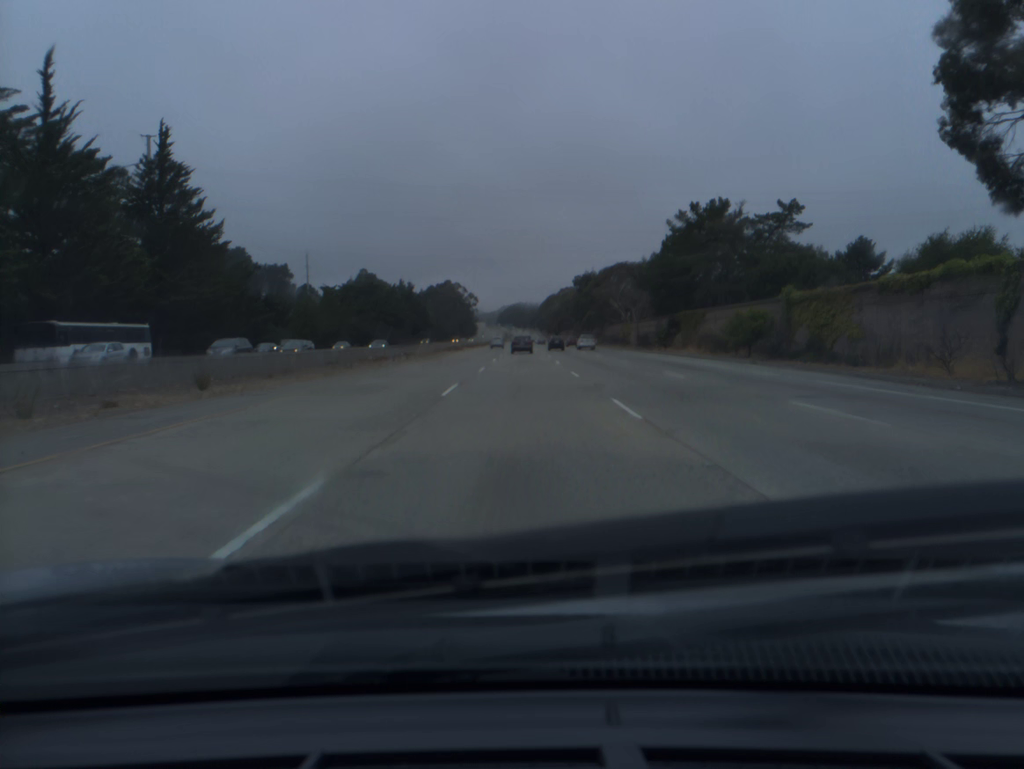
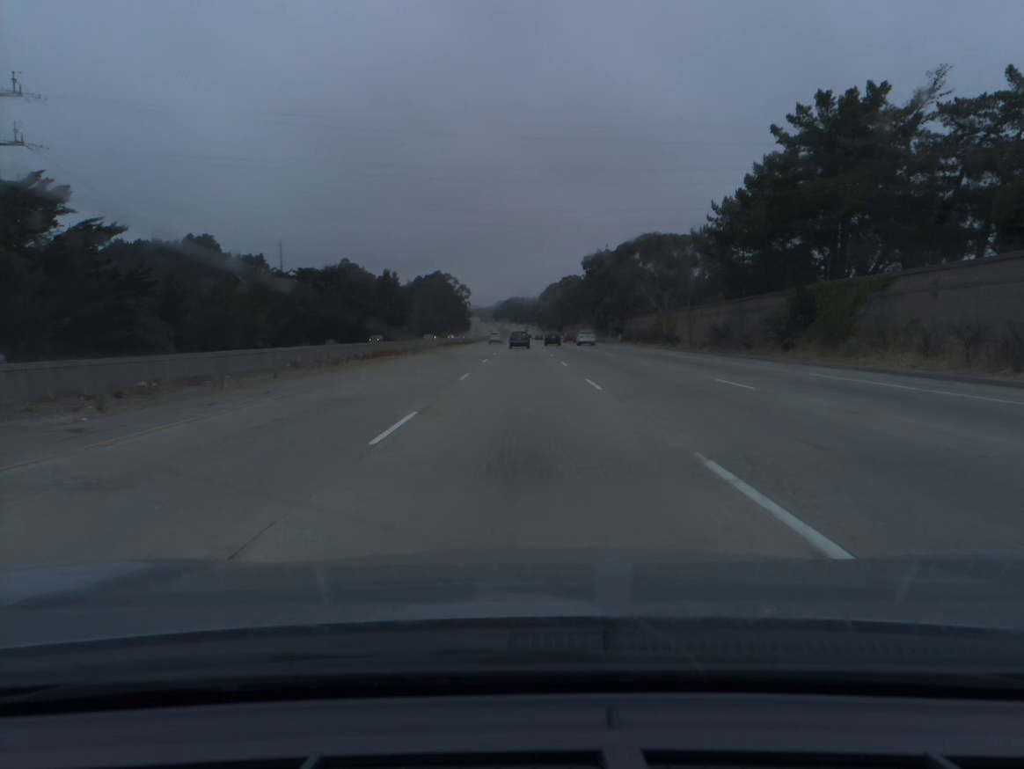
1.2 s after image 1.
(0.0, +37.7) m; 0°
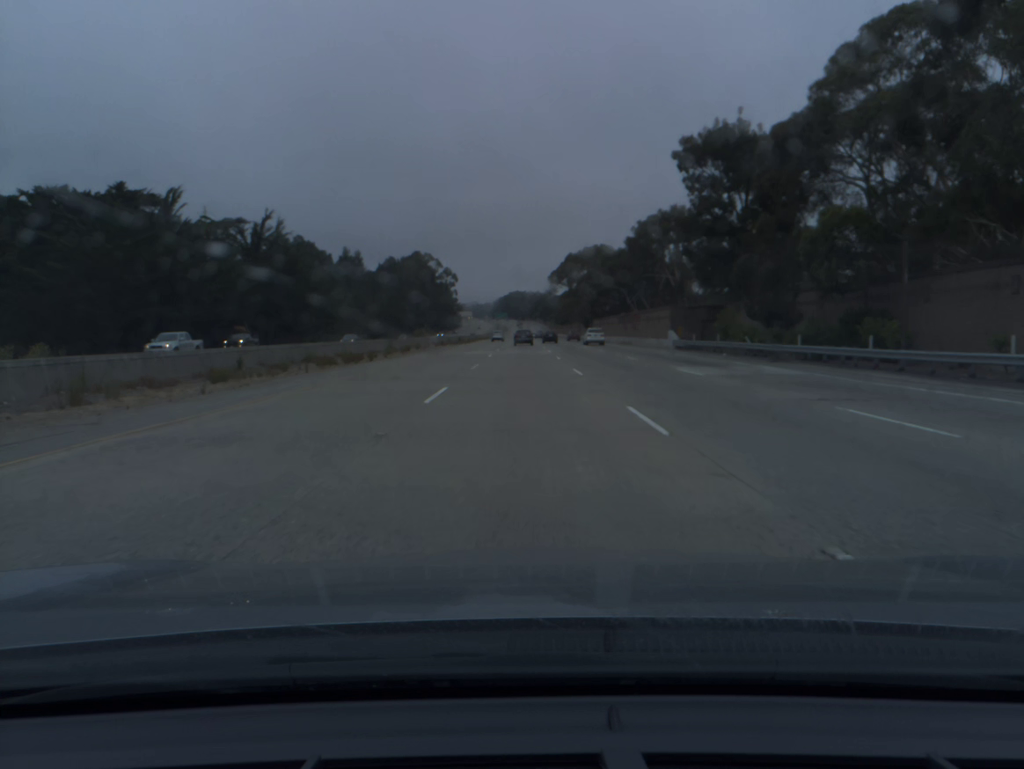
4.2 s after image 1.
(+0.1, +96.4) m; 0°
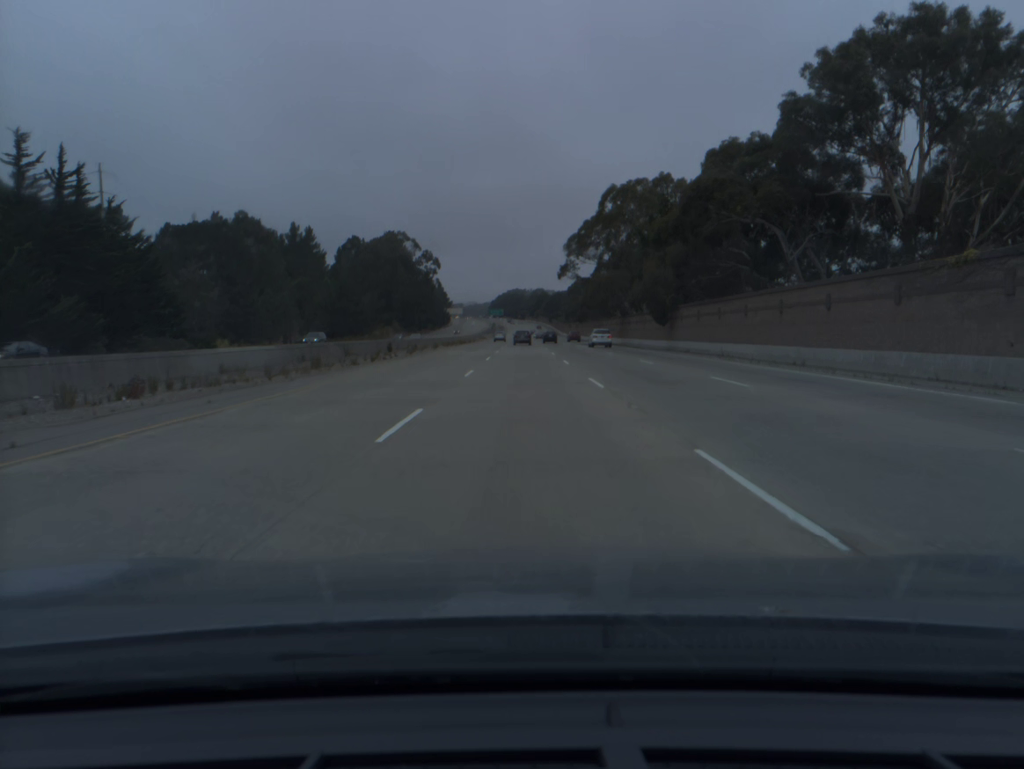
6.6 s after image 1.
(-0.1, +78.3) m; 0°
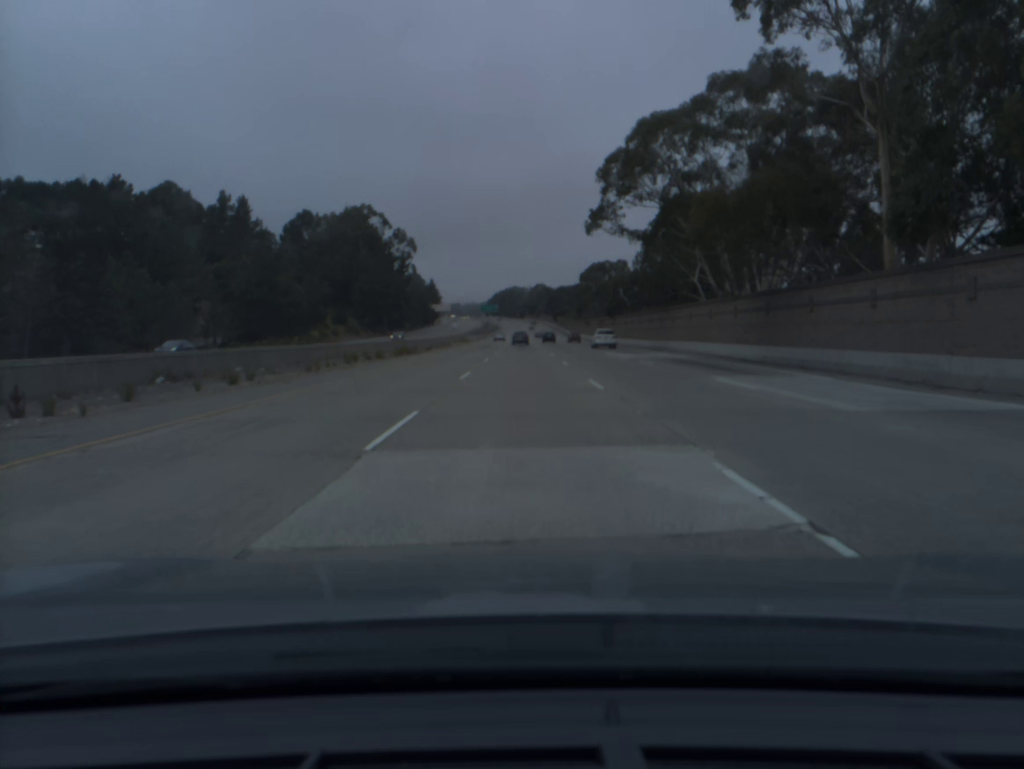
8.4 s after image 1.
(0.0, +59.4) m; 0°
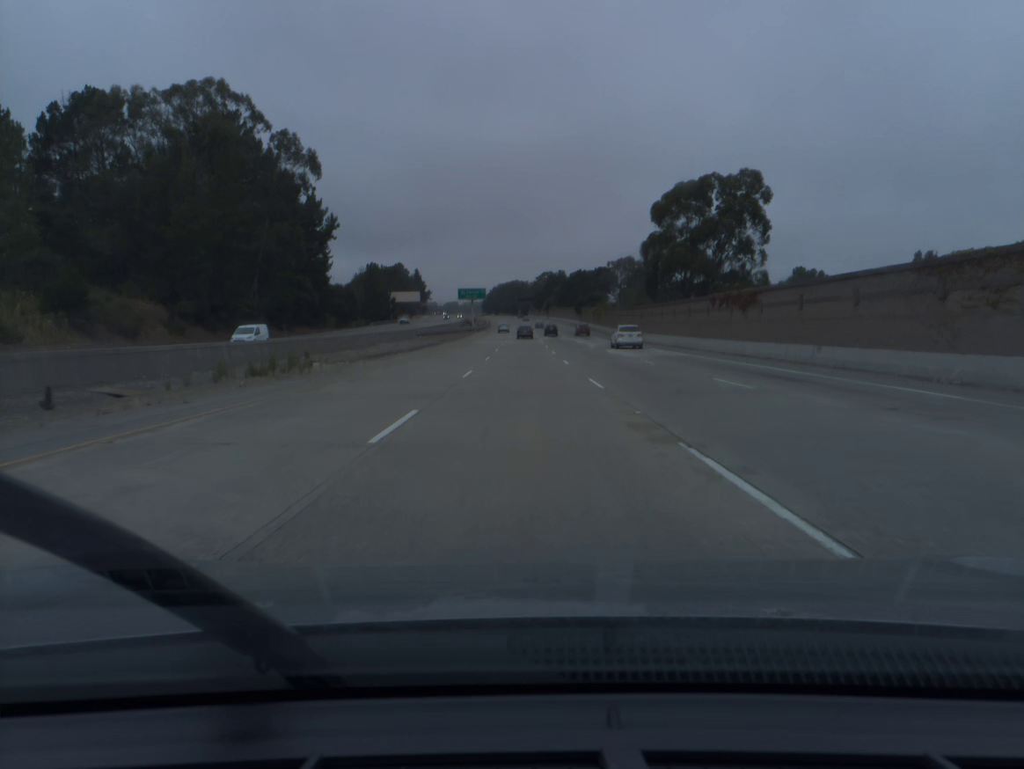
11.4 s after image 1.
(0.0, +101.6) m; 0°
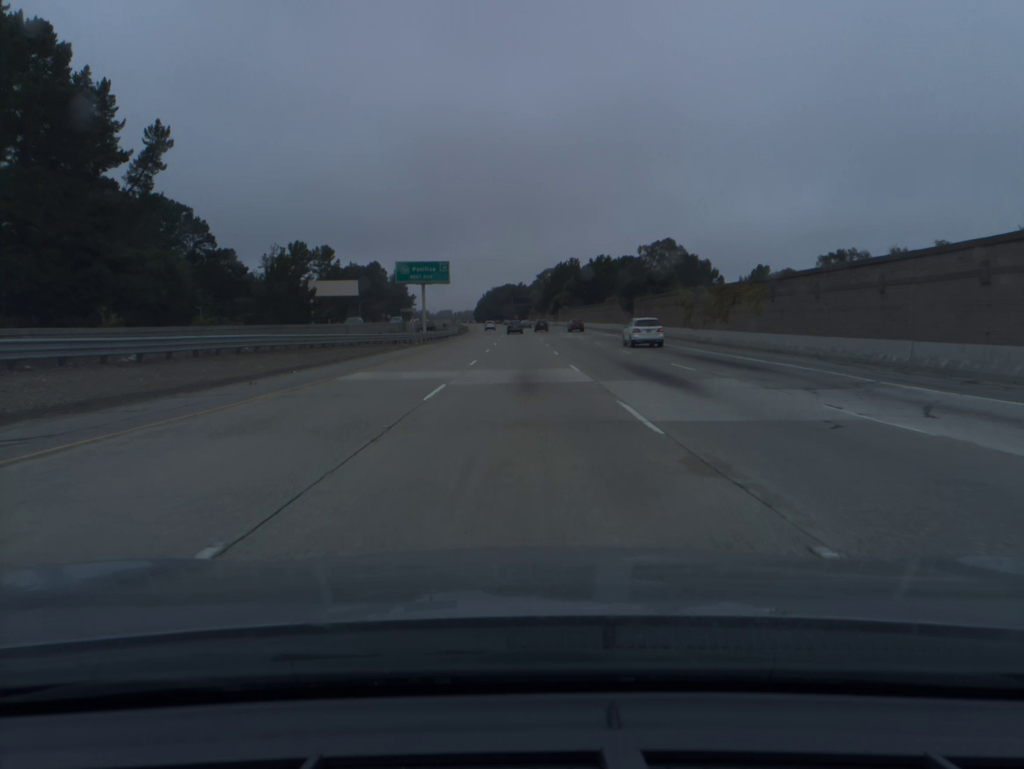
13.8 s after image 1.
(+0.2, +81.6) m; 0°
